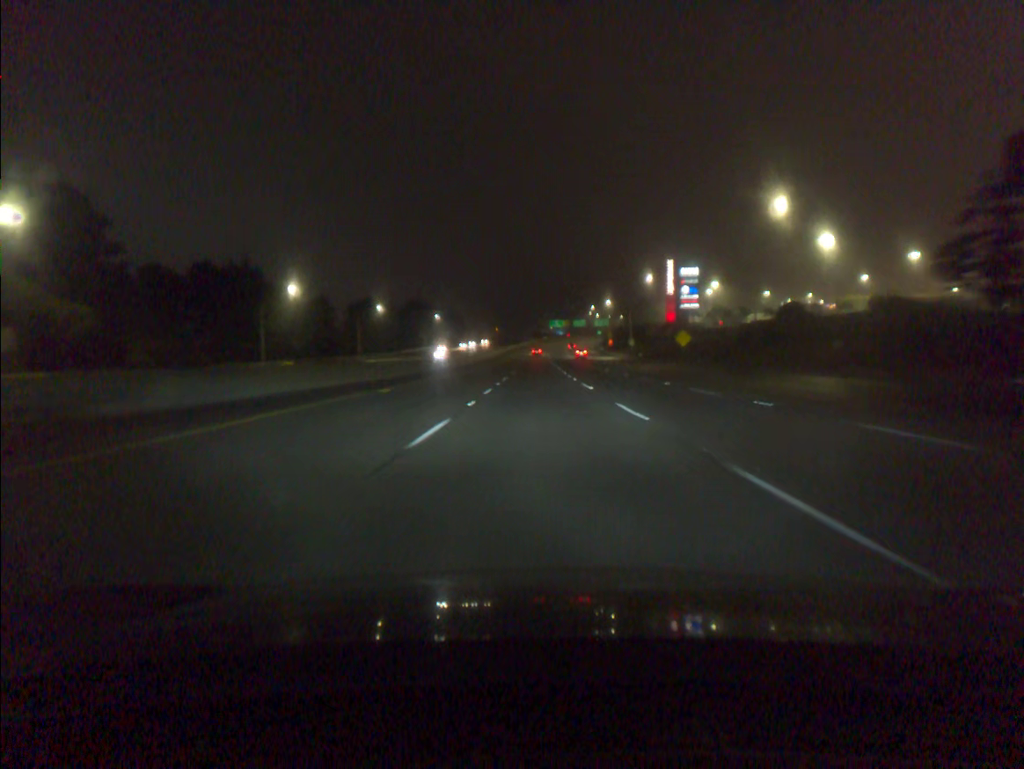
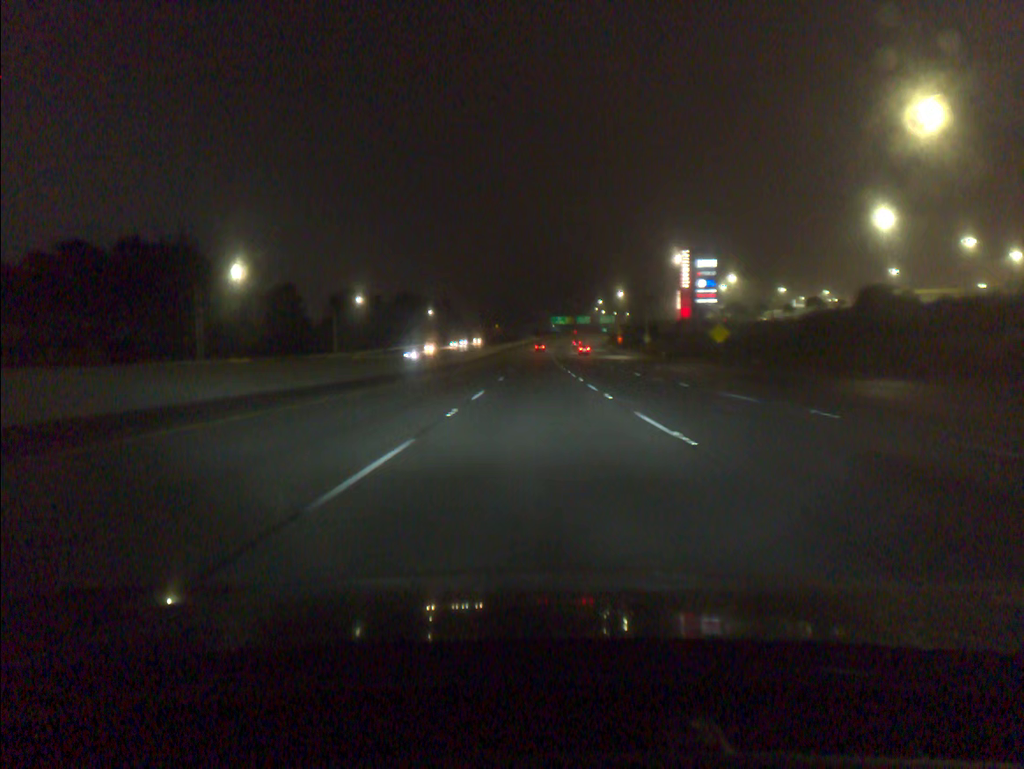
(0.0, +18.9) m; 0°
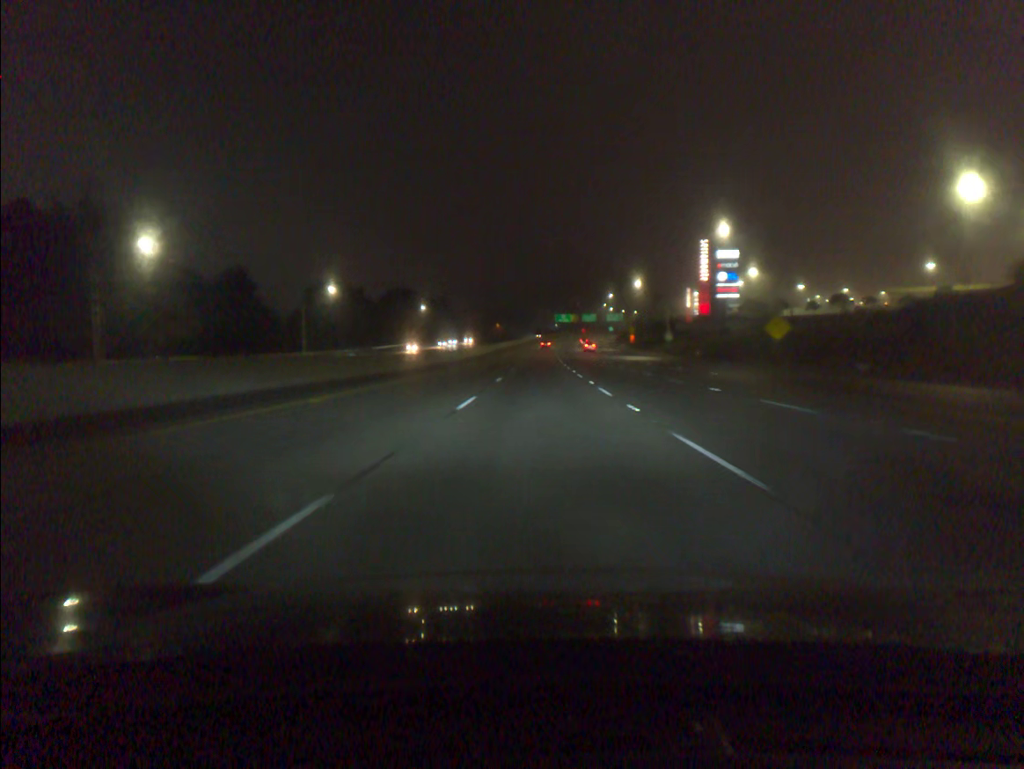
(0.0, +18.9) m; 0°
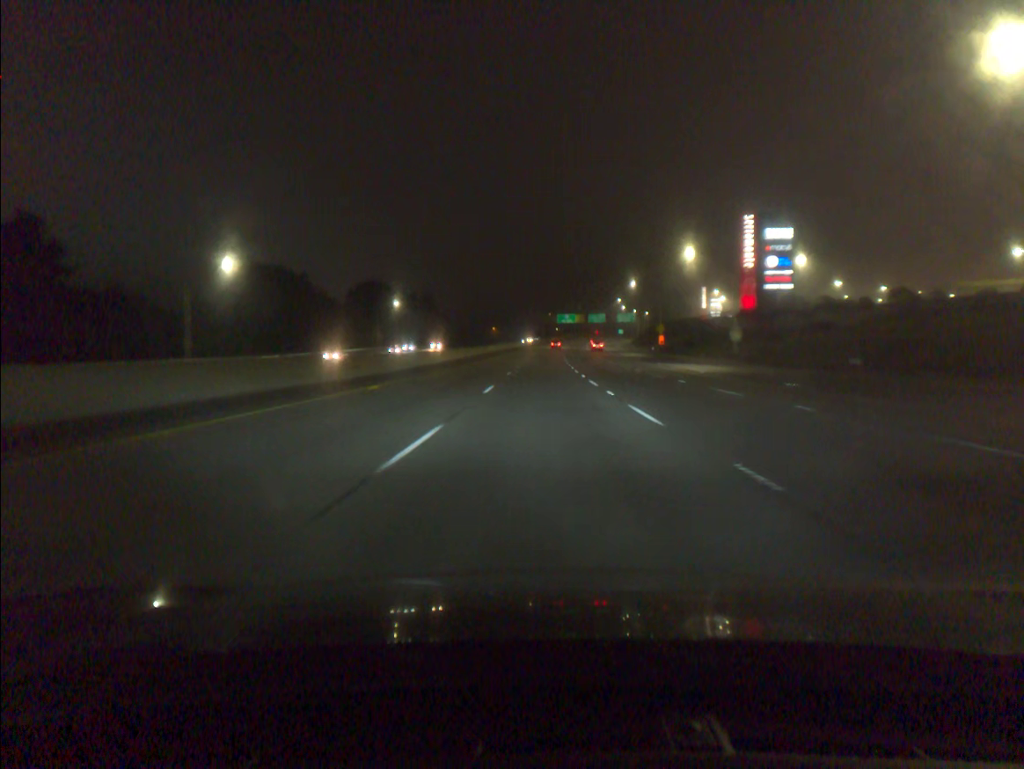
(0.0, +37.8) m; 0°
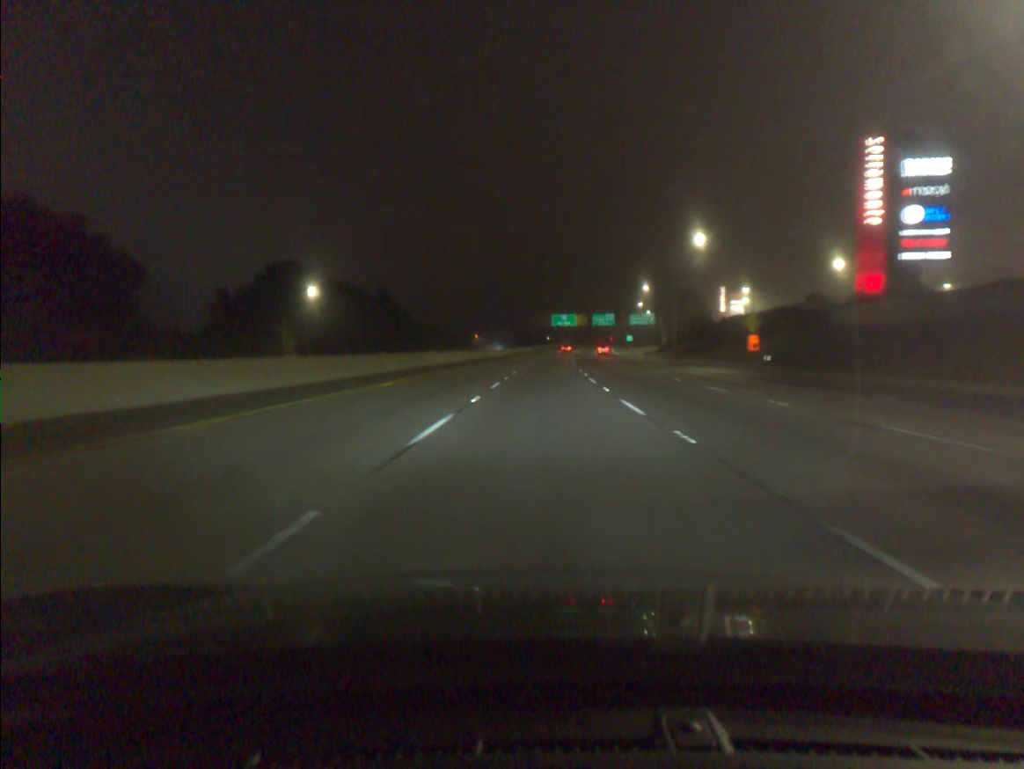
(+0.3, +56.4) m; +1°
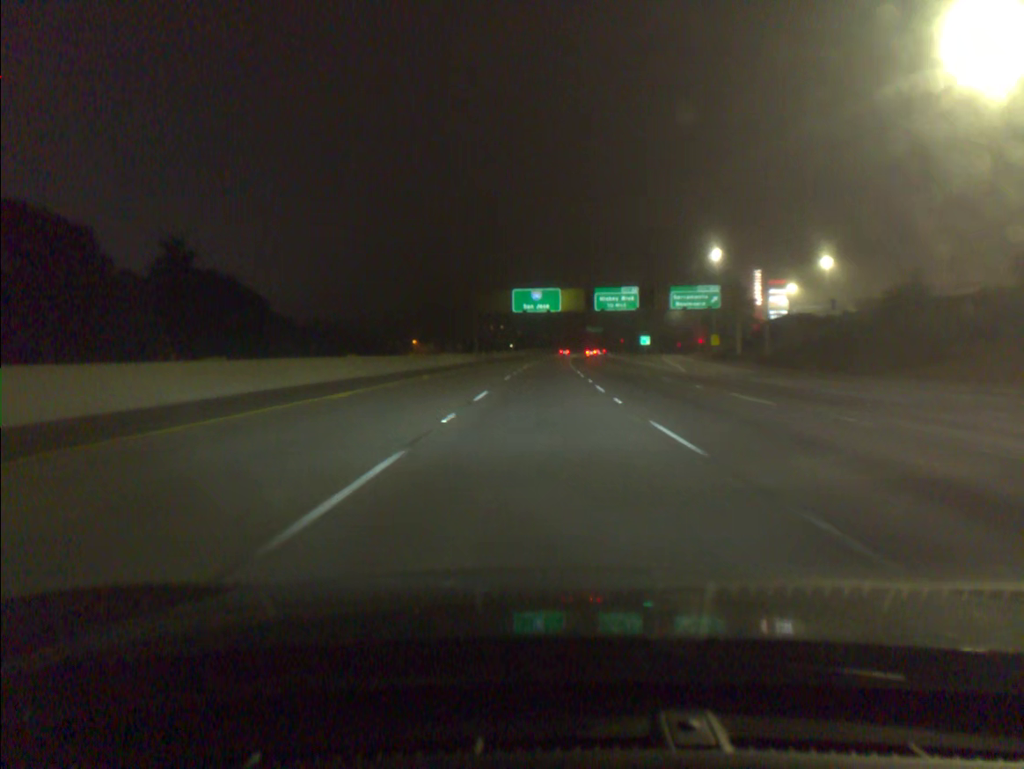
(+2.1, +93.4) m; +3°
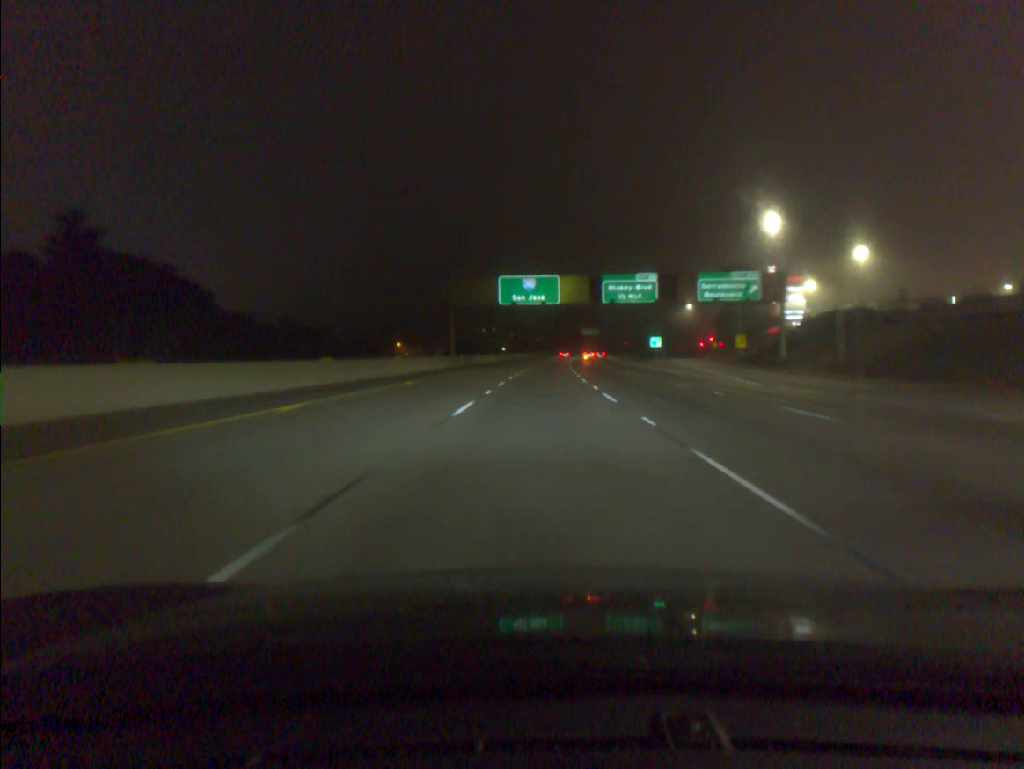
(+0.1, +18.6) m; 0°
